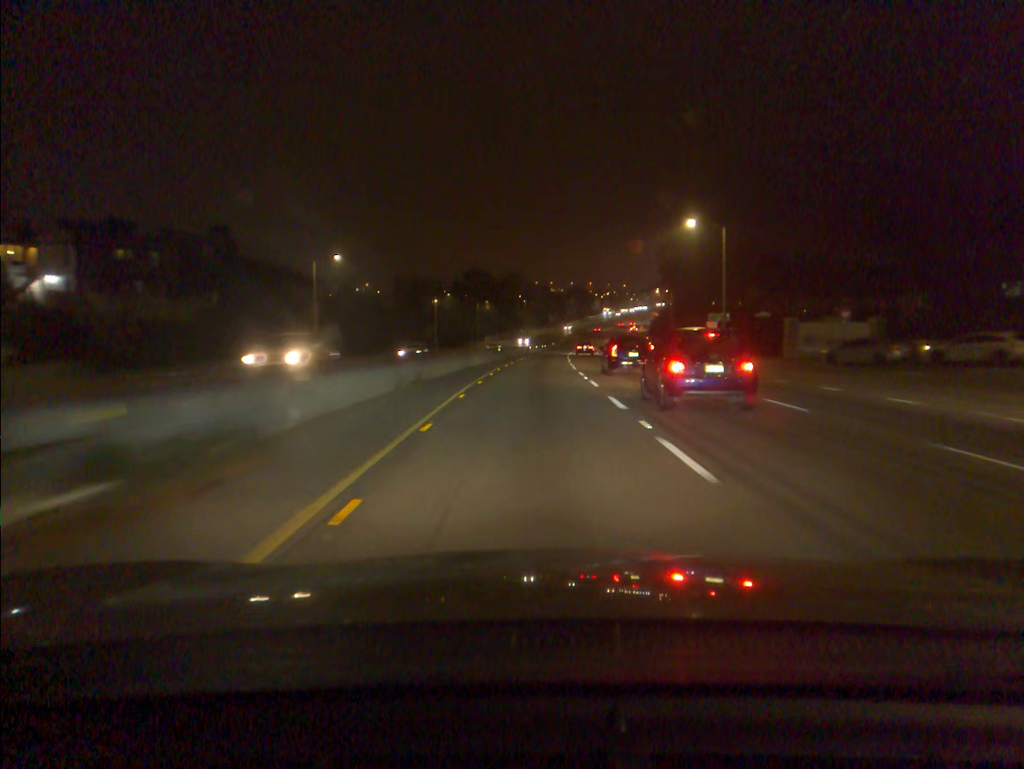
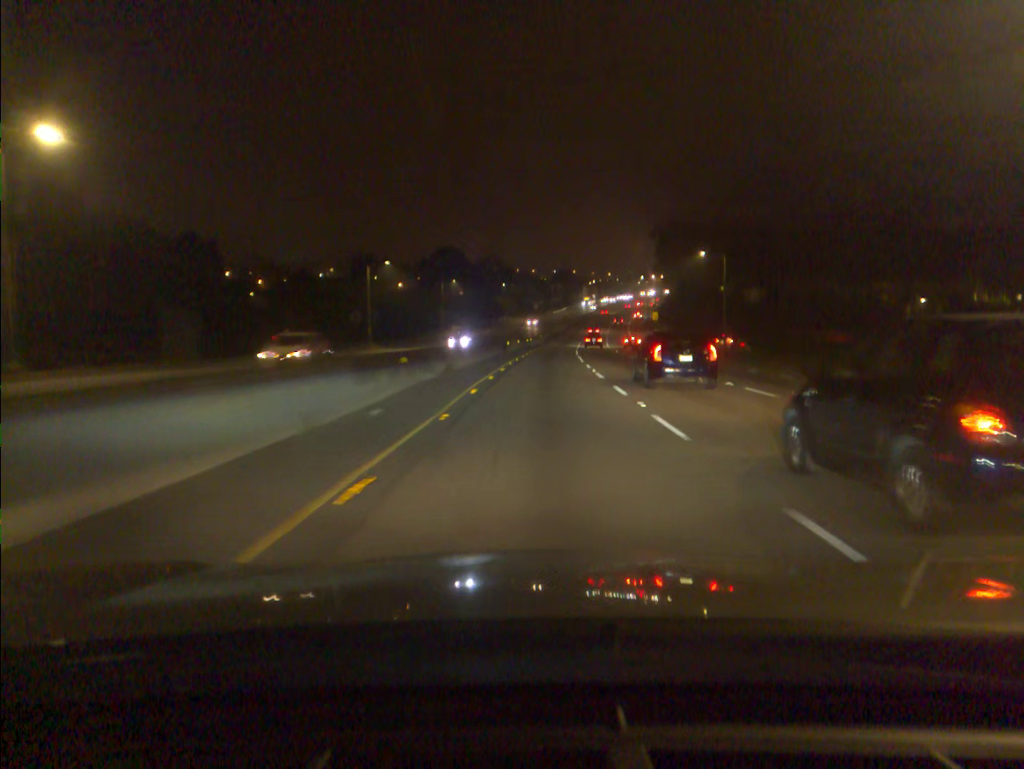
(+0.4, +41.1) m; +1°
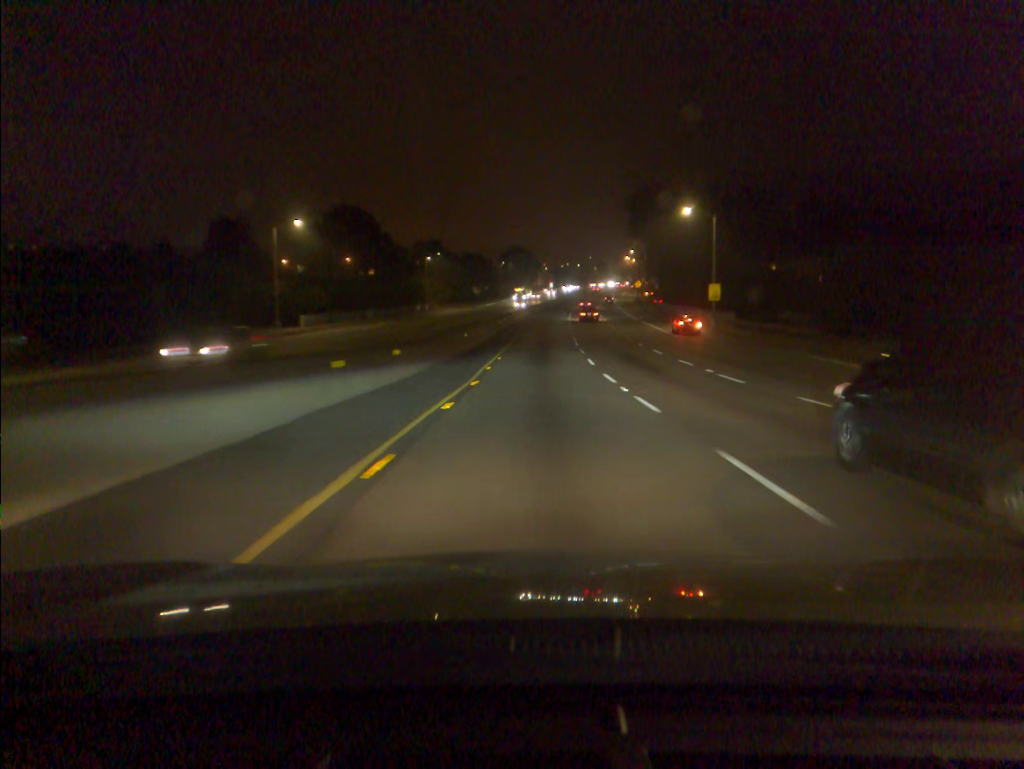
(+2.4, +71.5) m; +4°
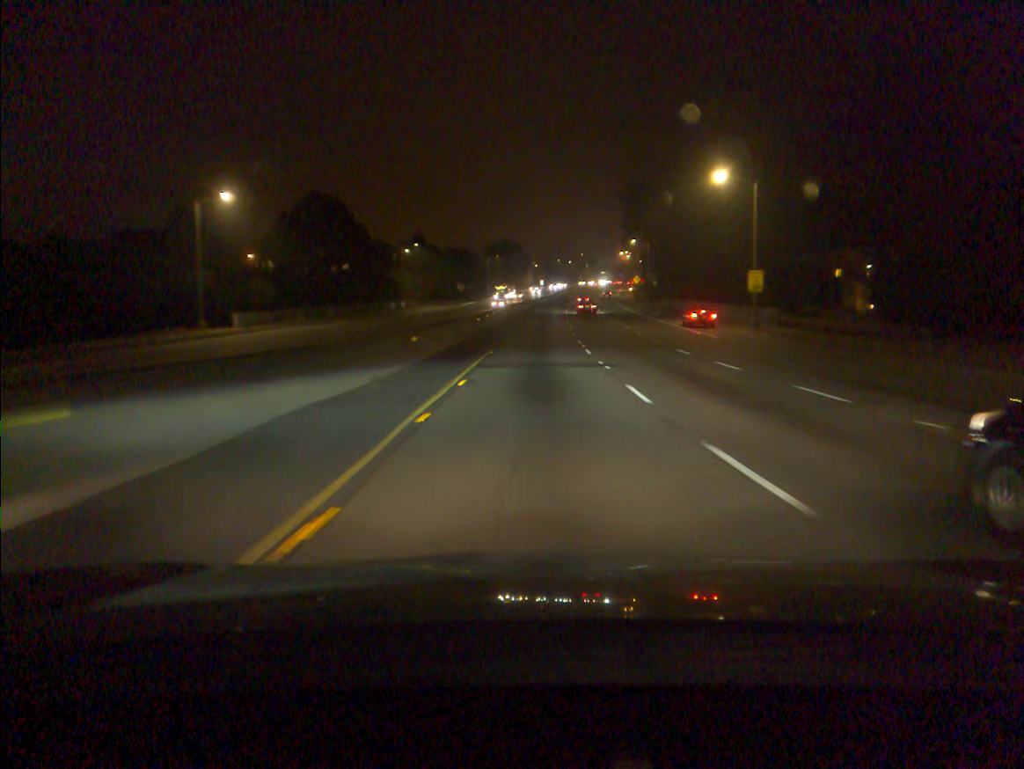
(+0.1, +14.2) m; +1°
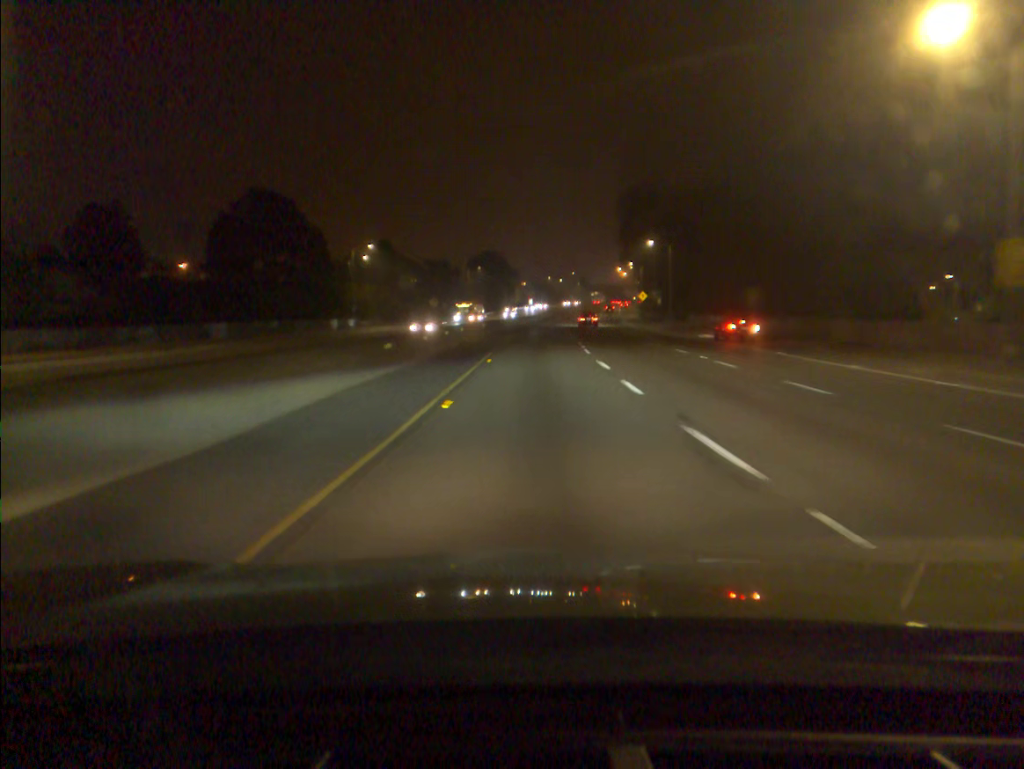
(+0.2, +28.2) m; +1°
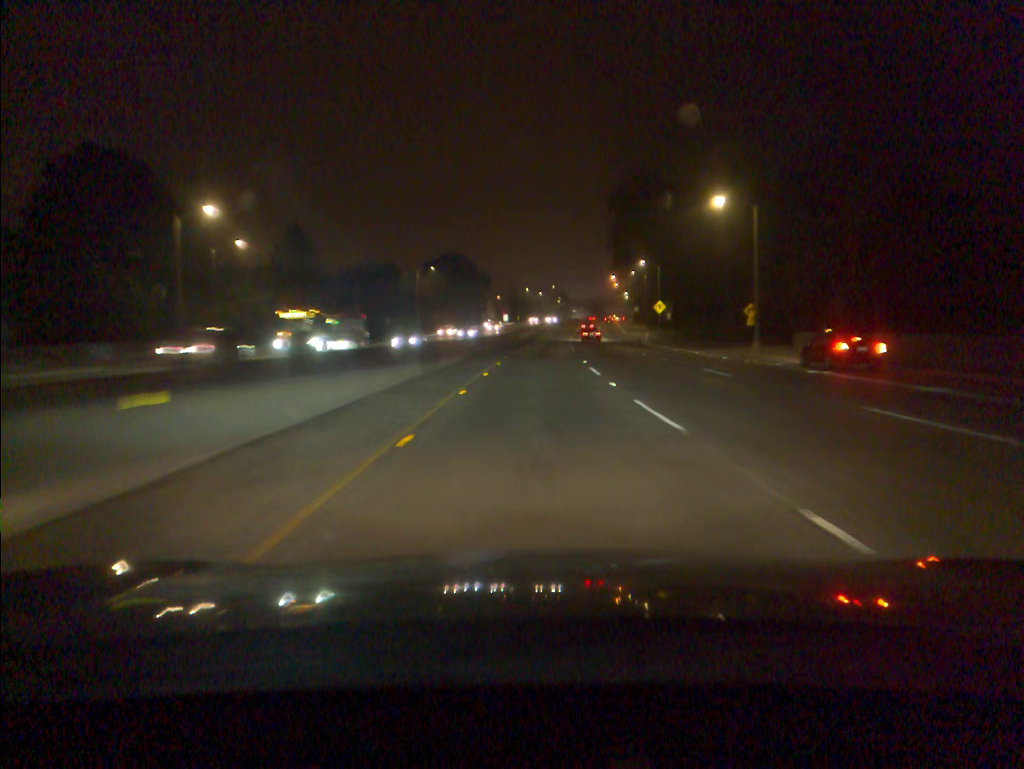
(+0.5, +42.2) m; +2°
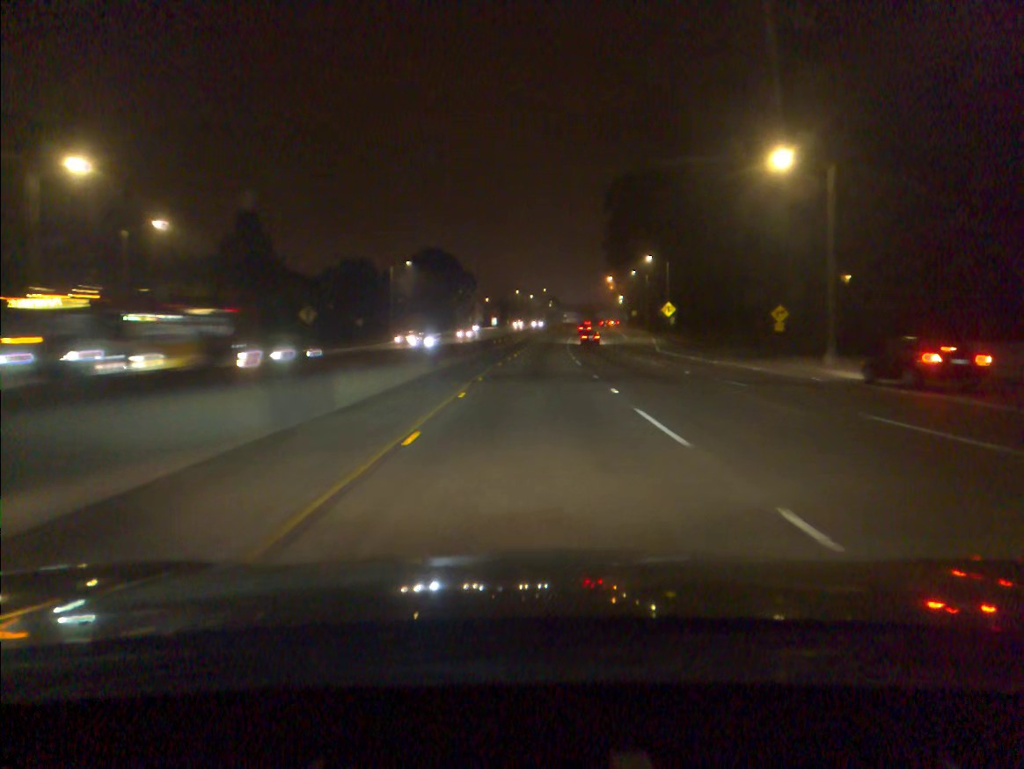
(+0.1, +14.1) m; +1°
